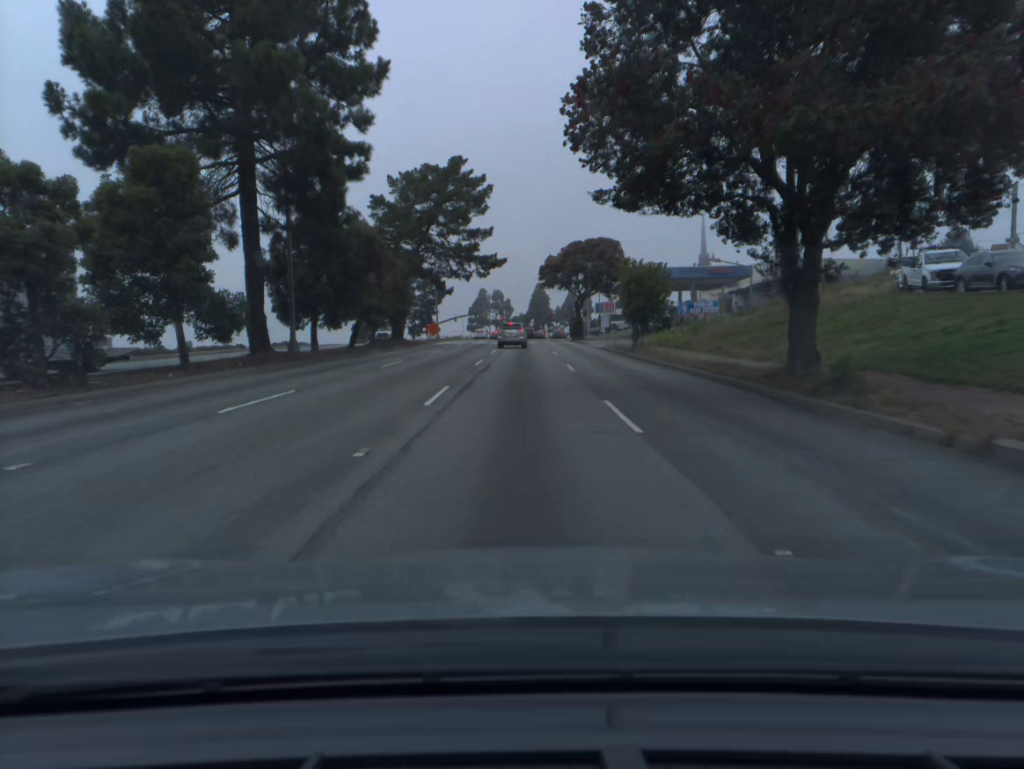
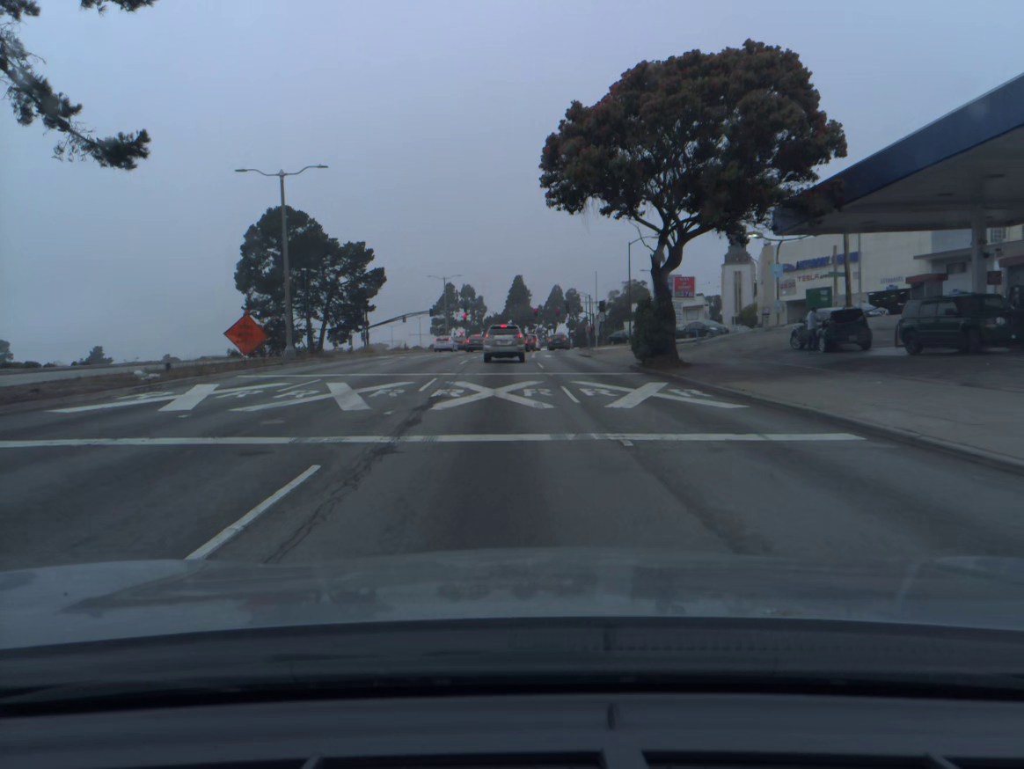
(+0.3, +54.3) m; +2°
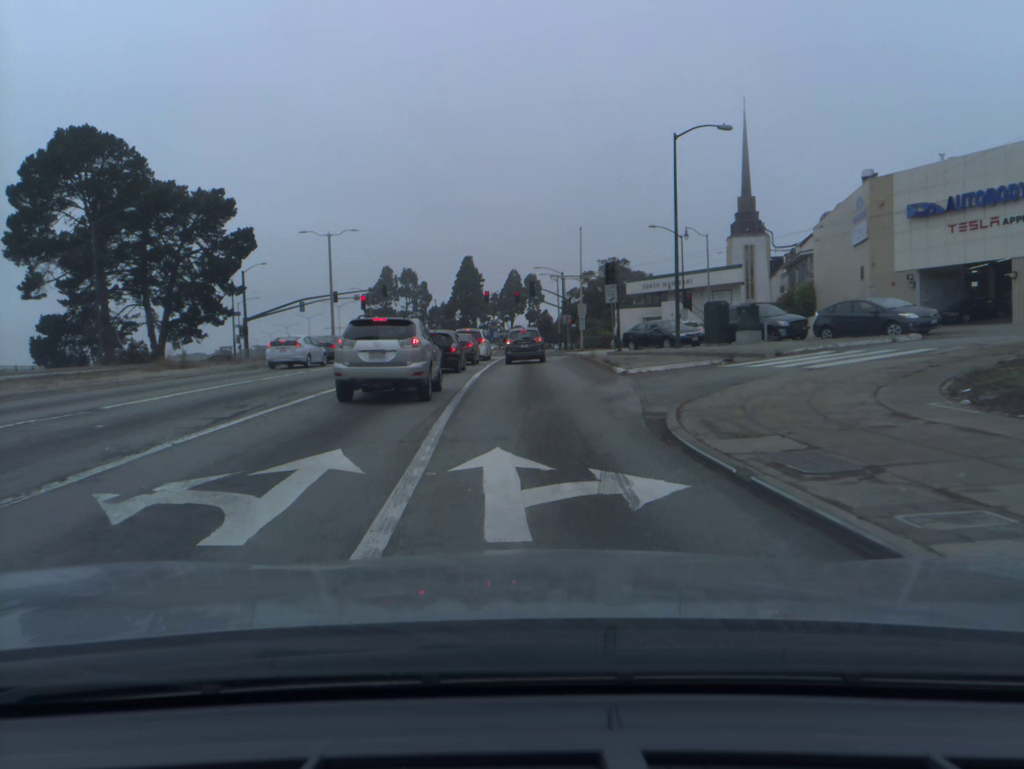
(+1.2, +39.5) m; +3°
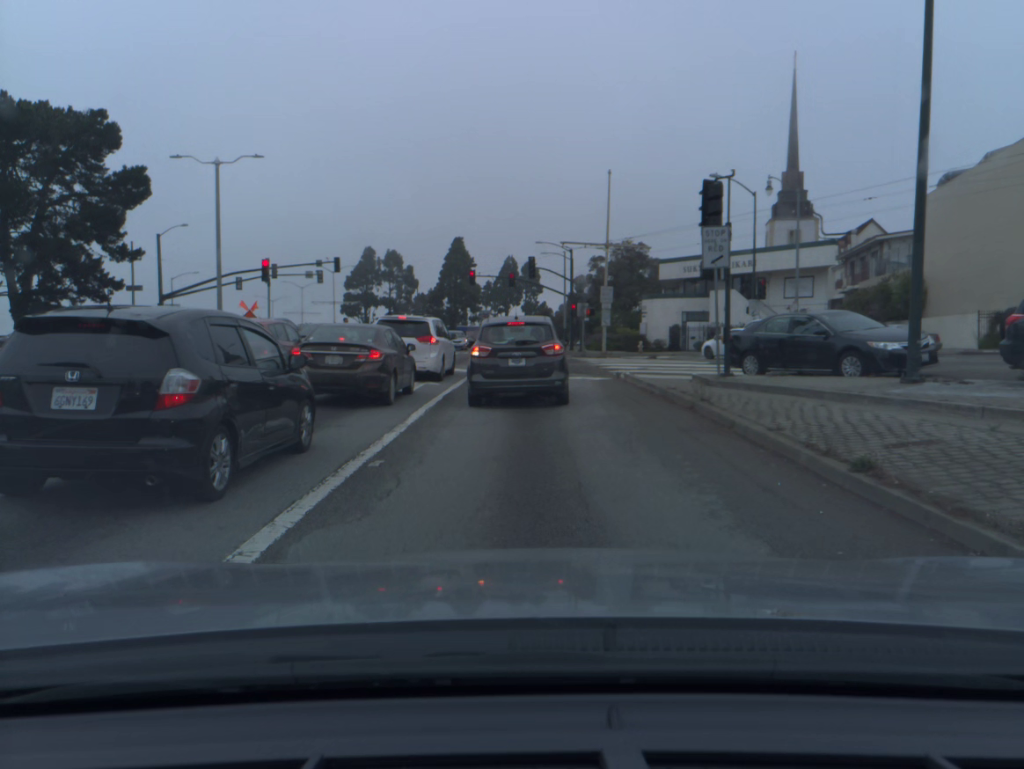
(0.0, +21.7) m; 0°
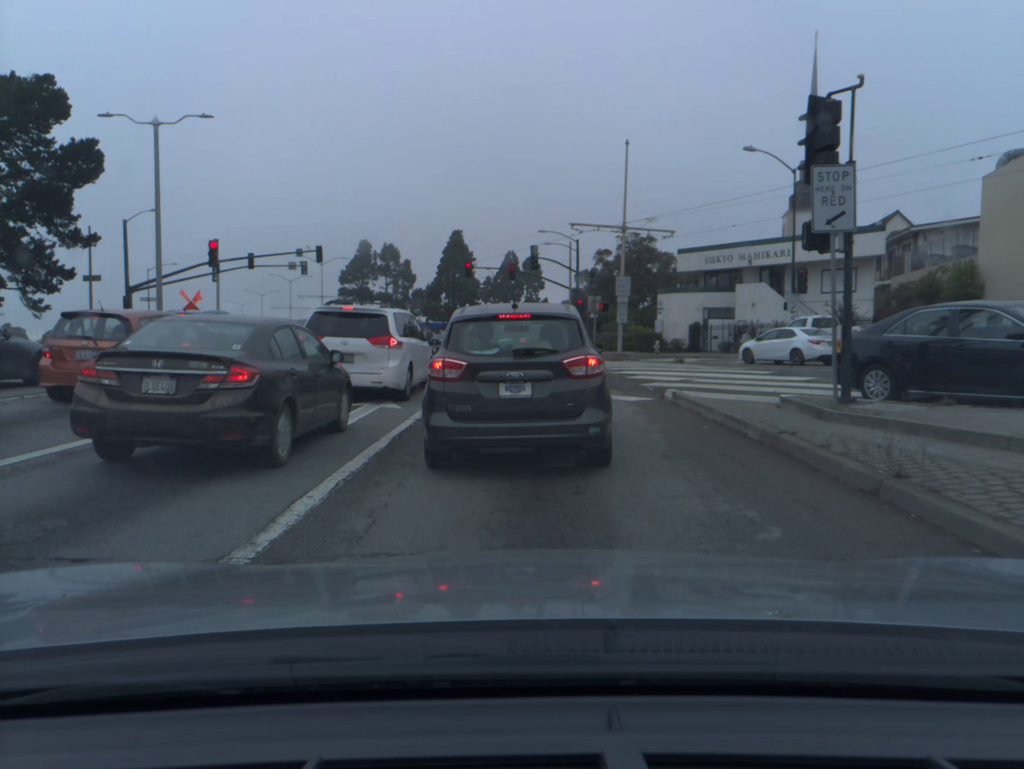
(0.0, +6.7) m; 0°
